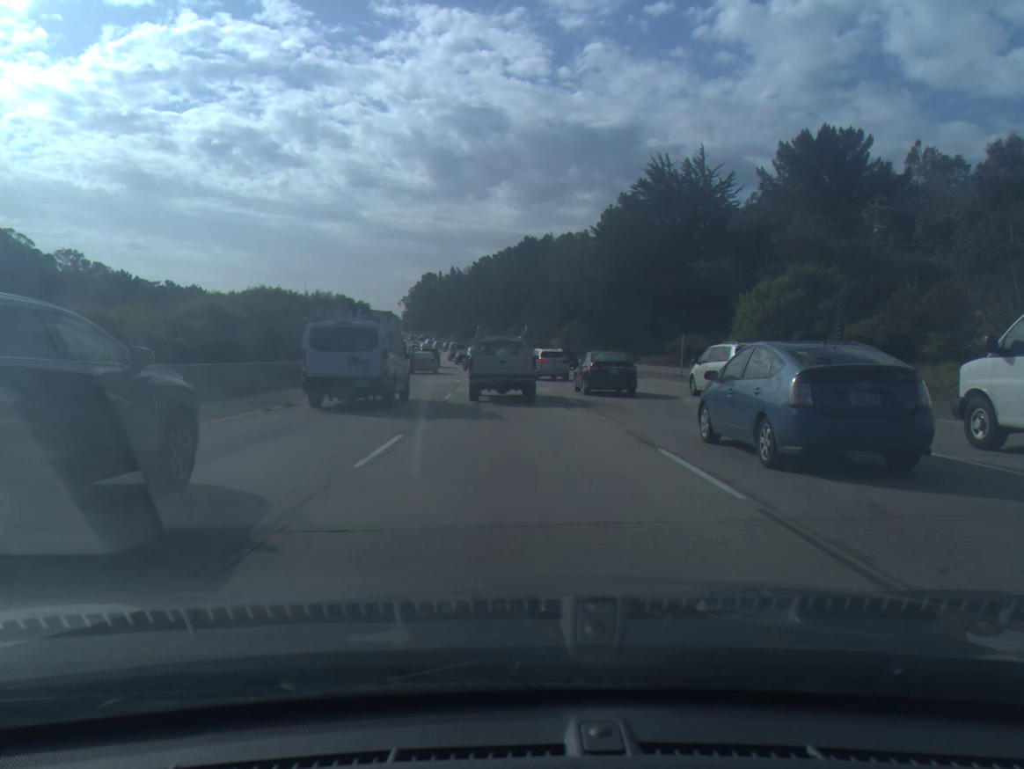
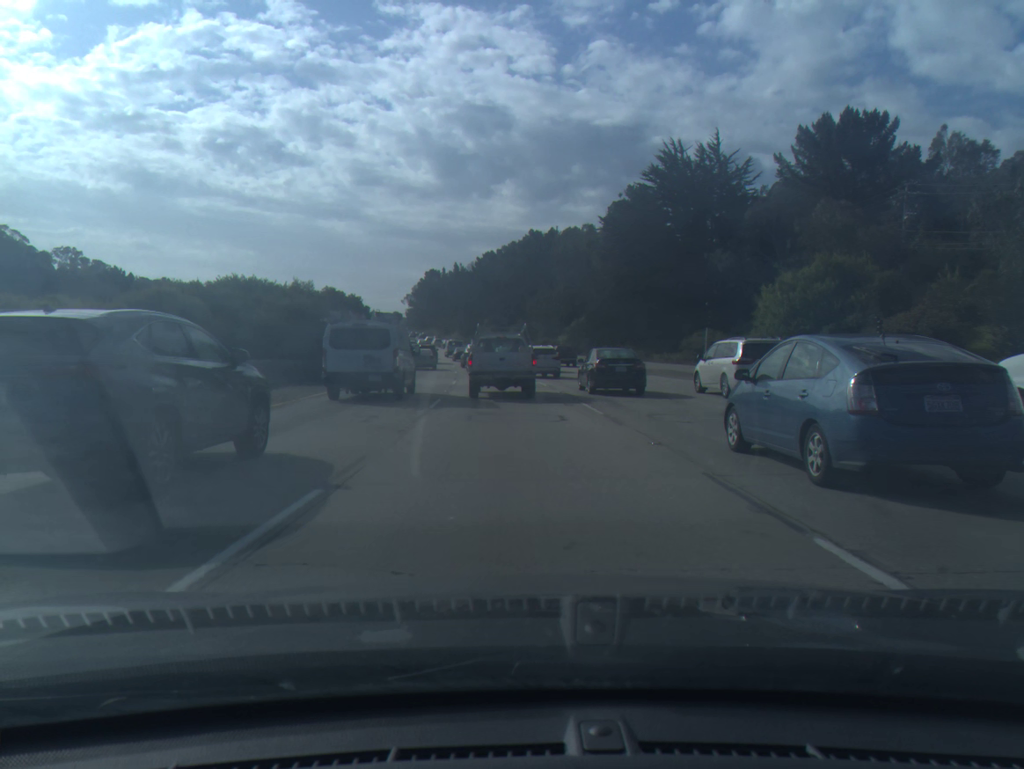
(0.0, +5.5) m; 0°
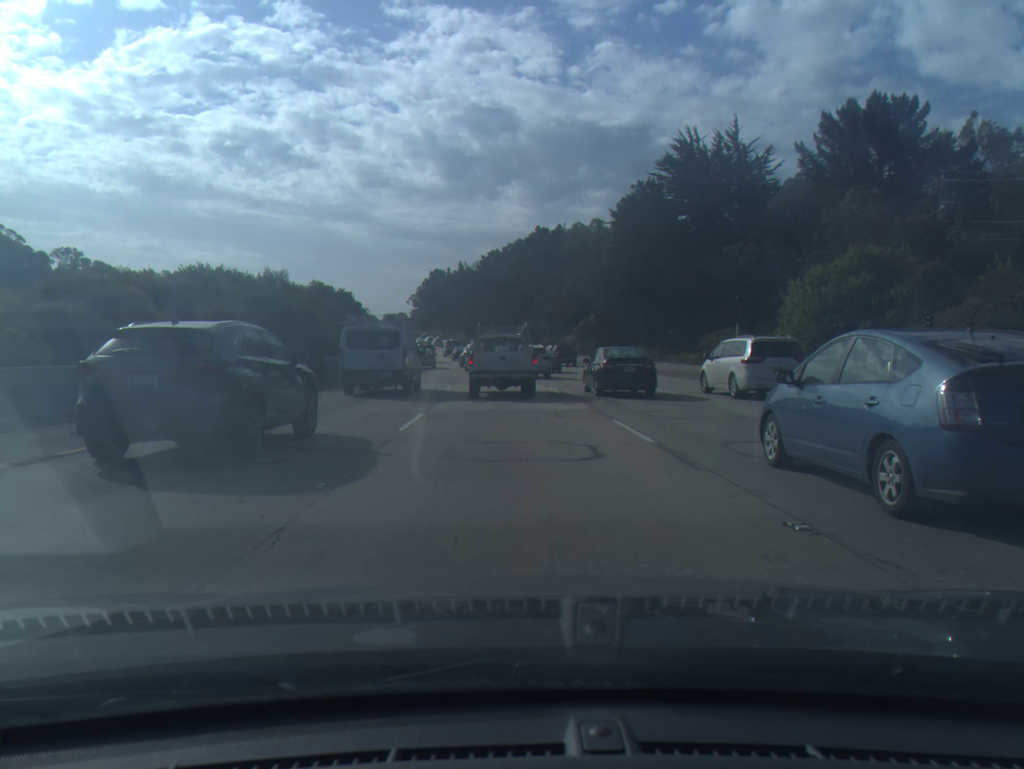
(0.0, +5.5) m; 0°
